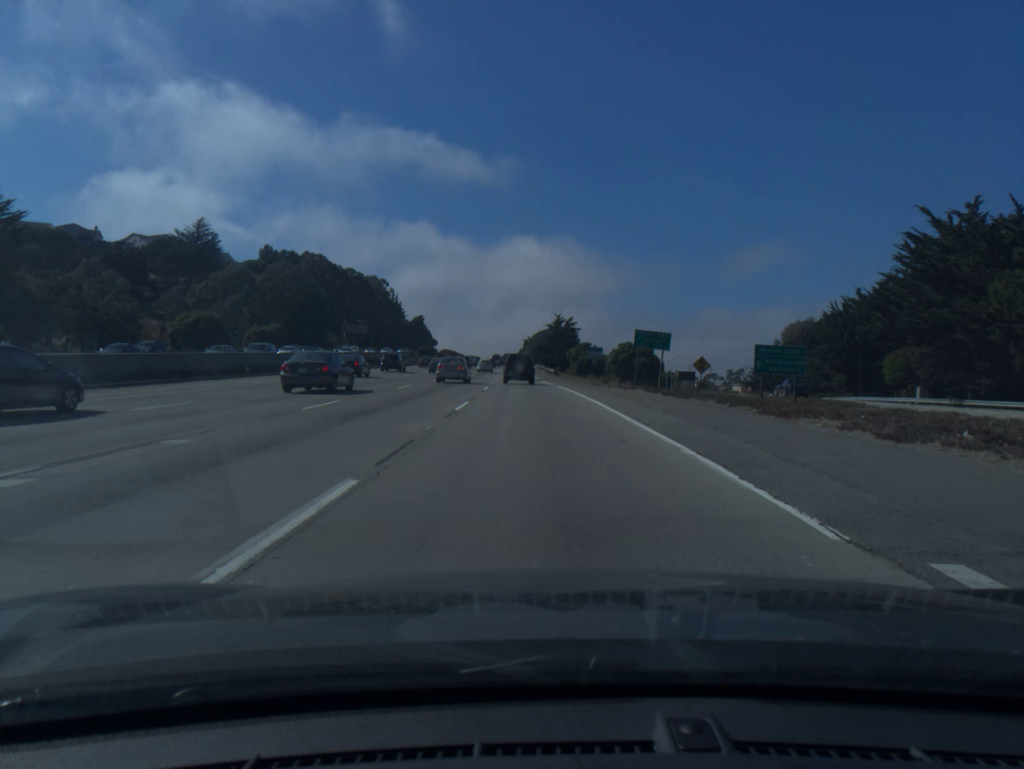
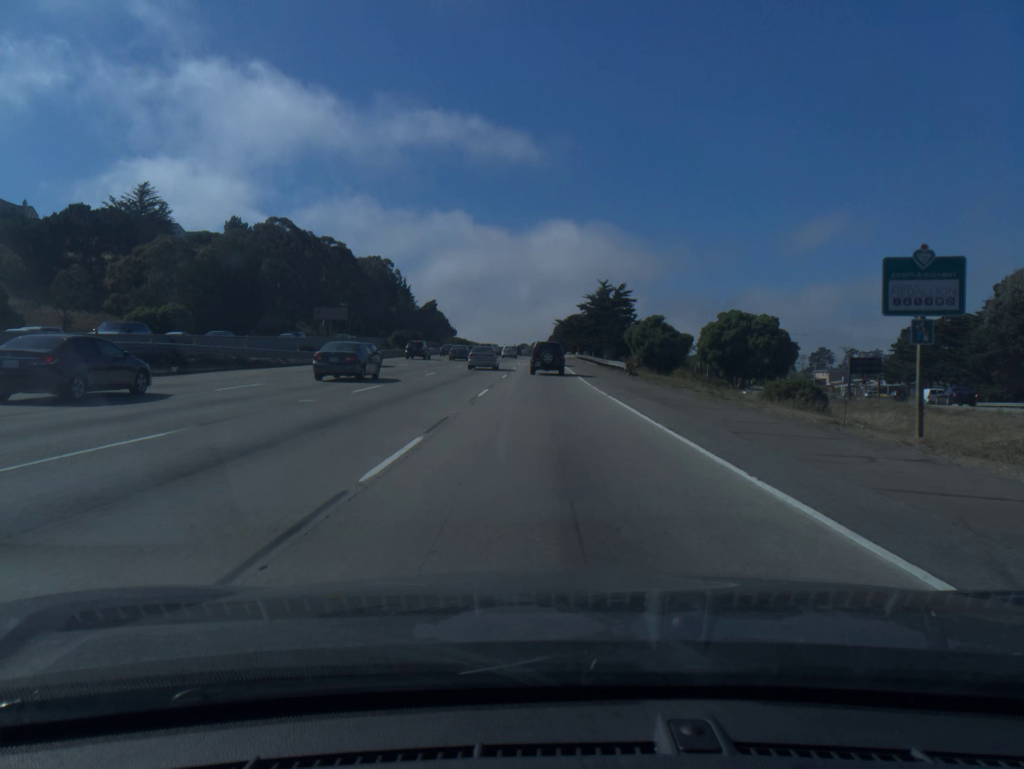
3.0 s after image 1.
(-1.3, +55.1) m; -2°
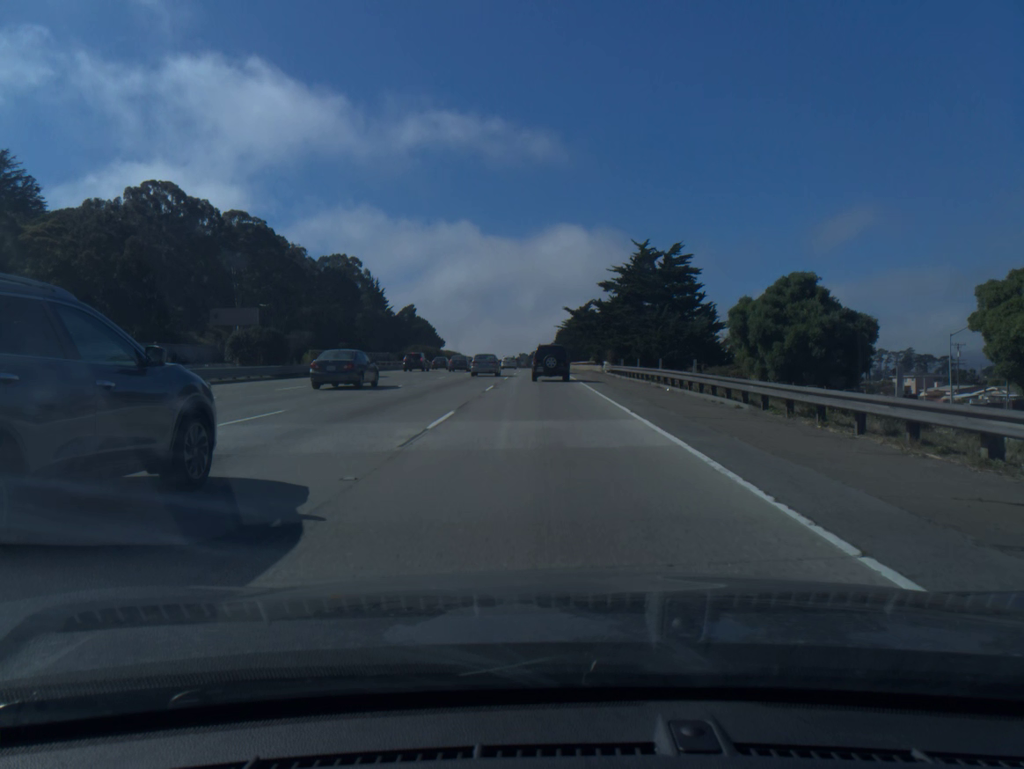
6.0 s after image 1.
(0.0, +52.6) m; 0°
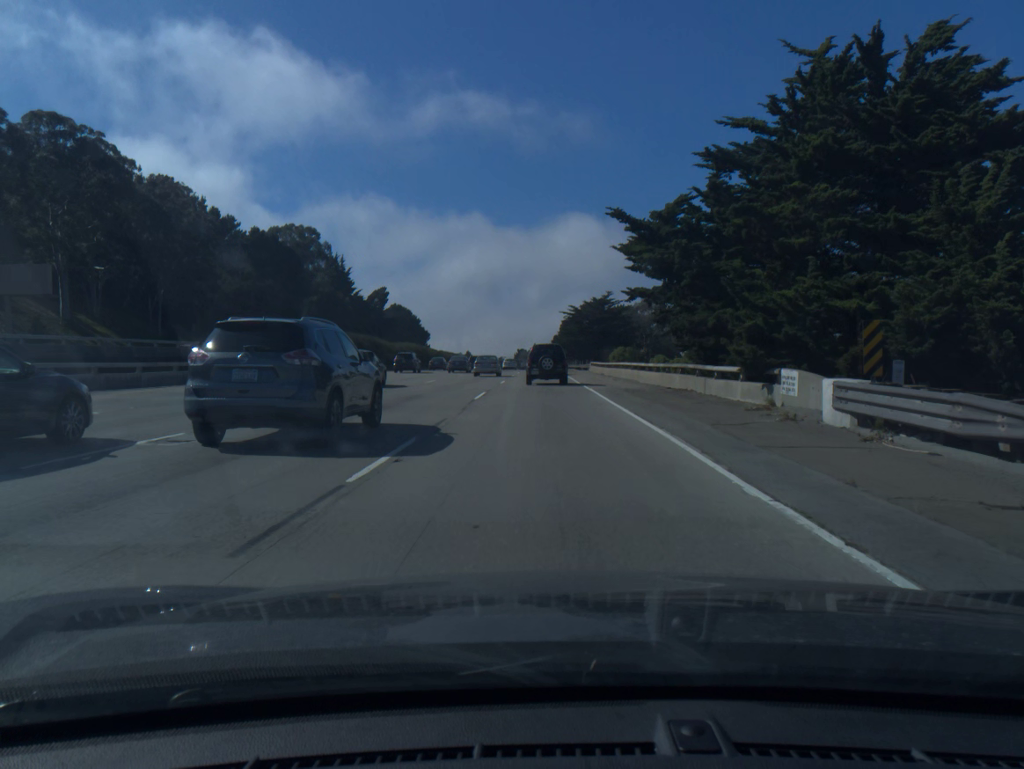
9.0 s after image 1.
(-0.2, +49.4) m; 0°
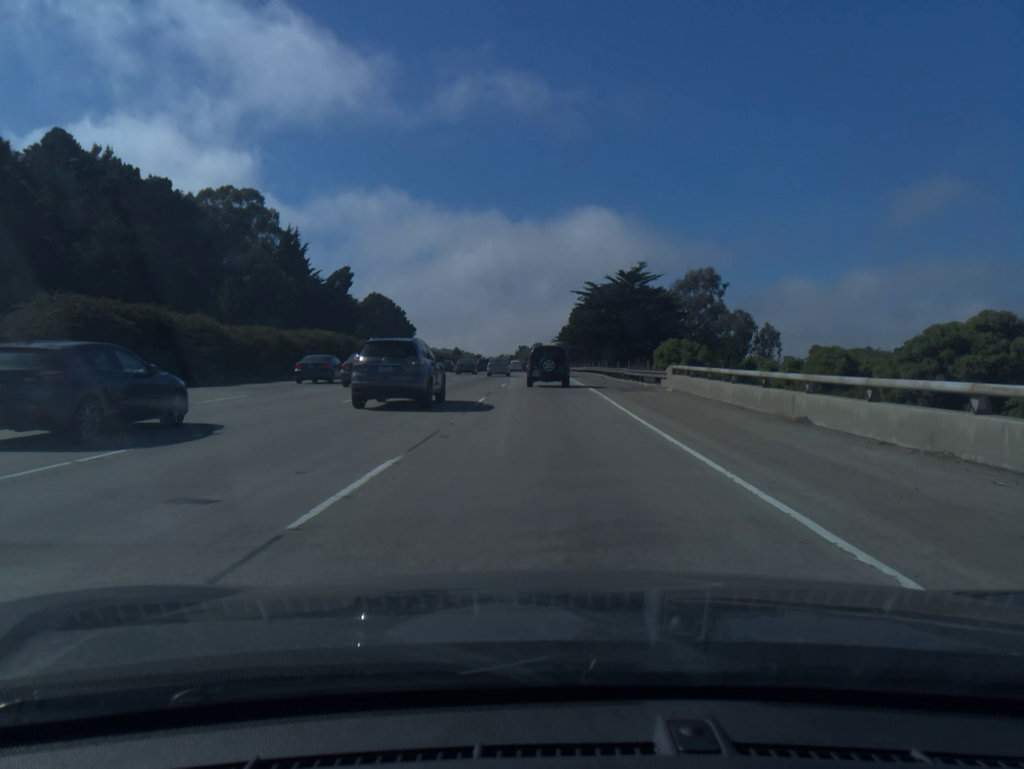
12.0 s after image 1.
(0.0, +46.3) m; 0°
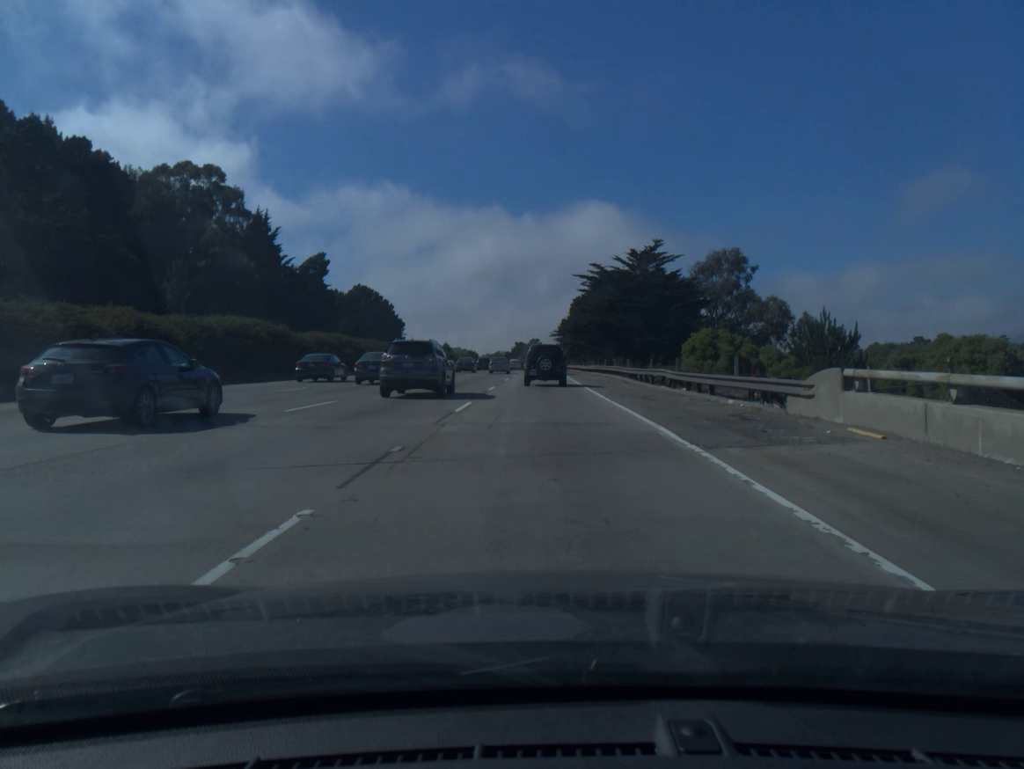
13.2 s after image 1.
(0.0, +18.0) m; 0°
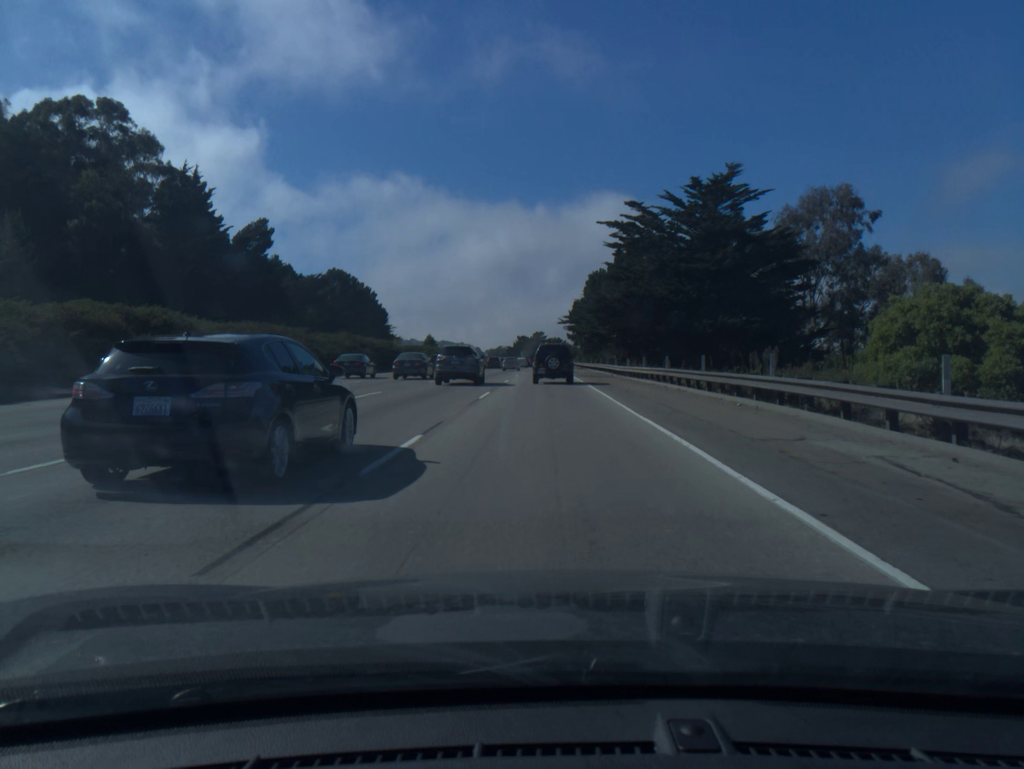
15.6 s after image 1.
(-0.1, +35.6) m; 0°
